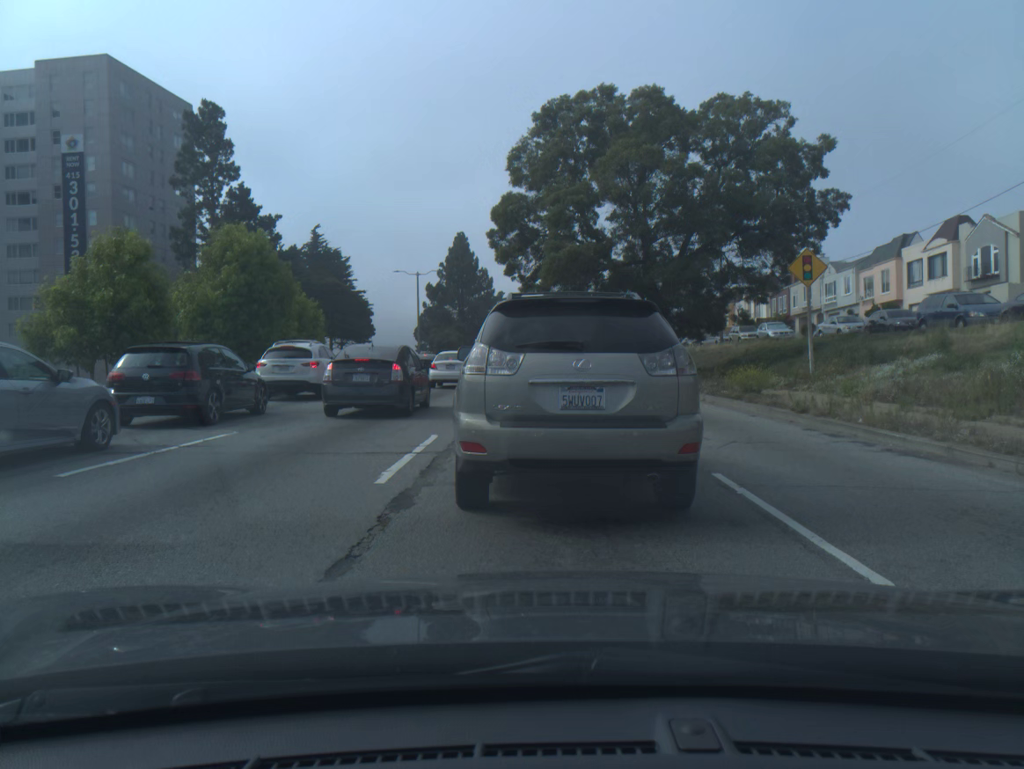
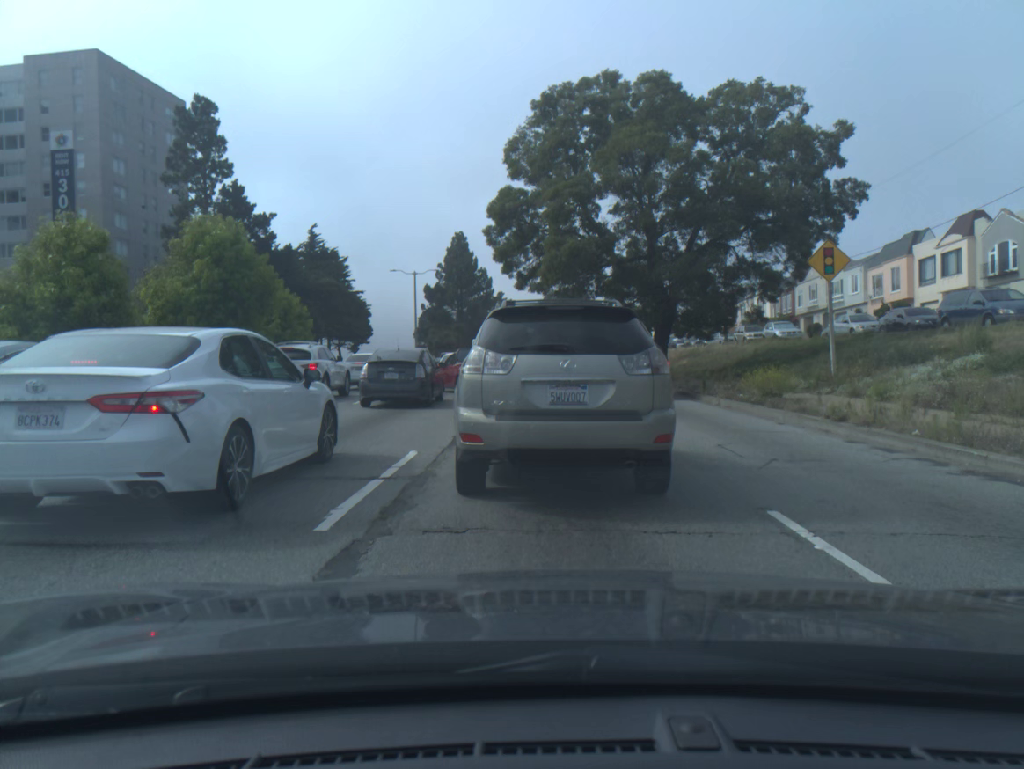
(0.0, +2.0) m; 0°
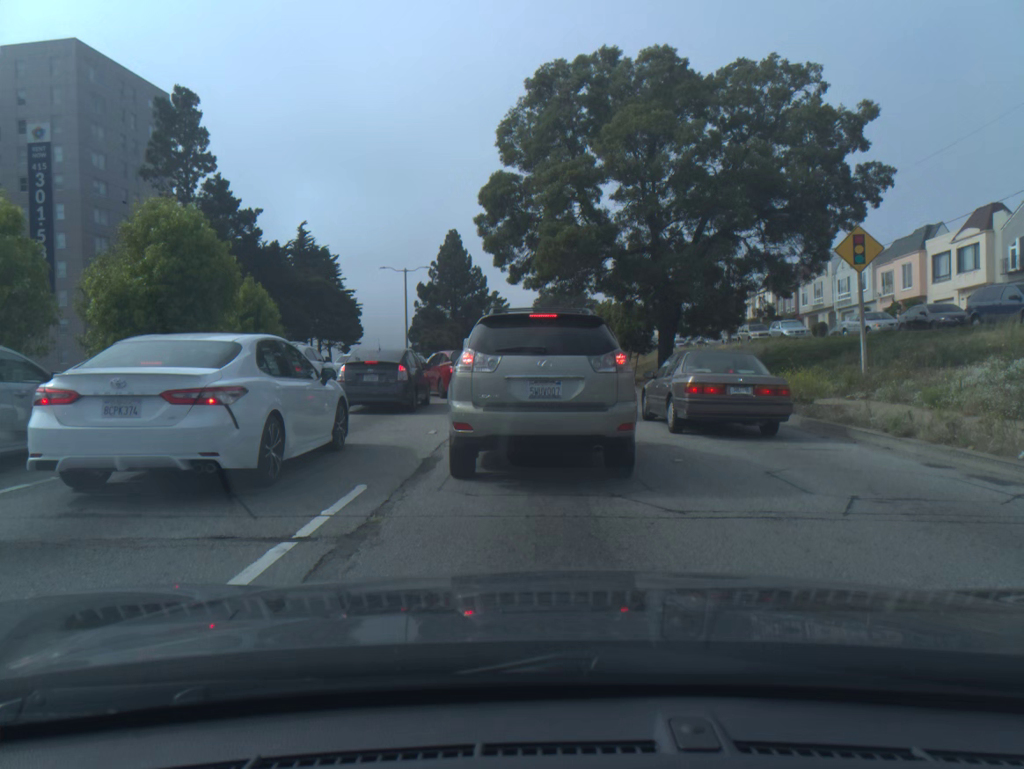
(0.0, +2.5) m; 0°
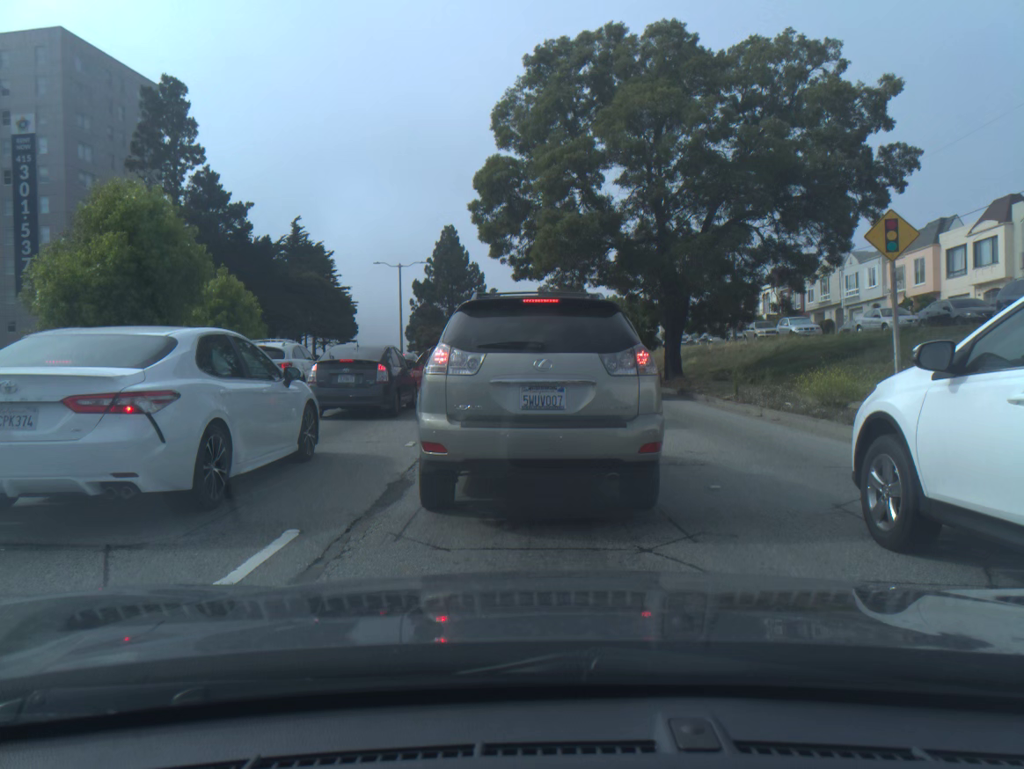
(0.0, +2.0) m; 0°
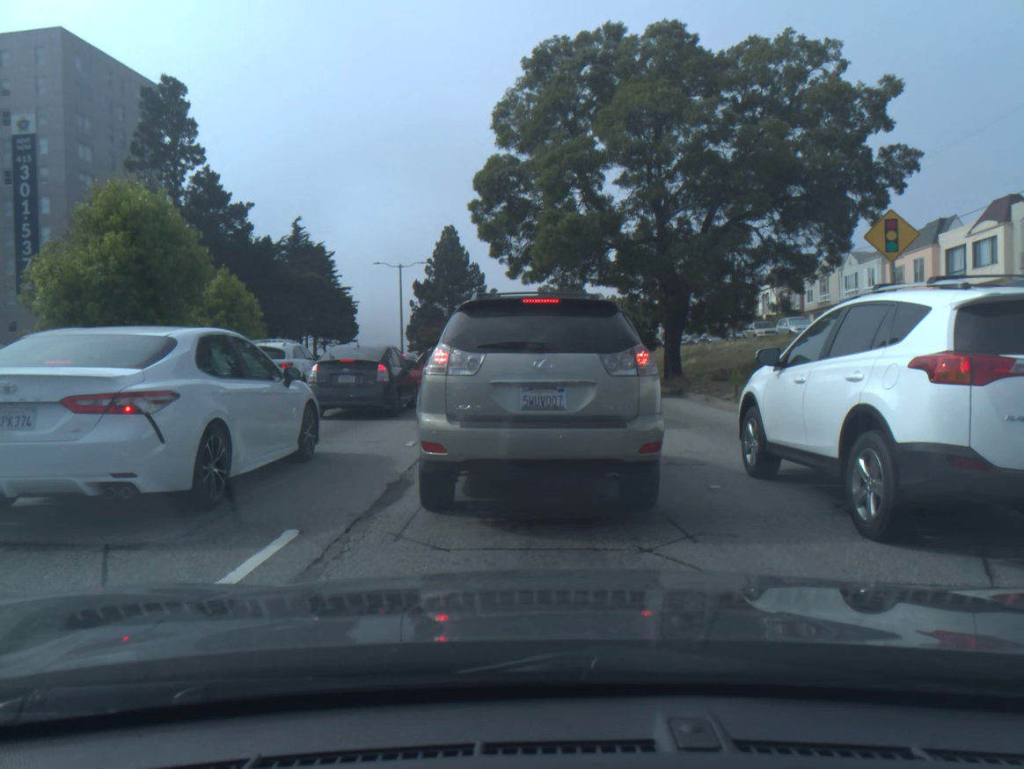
(0.0, 0.0) m; 0°
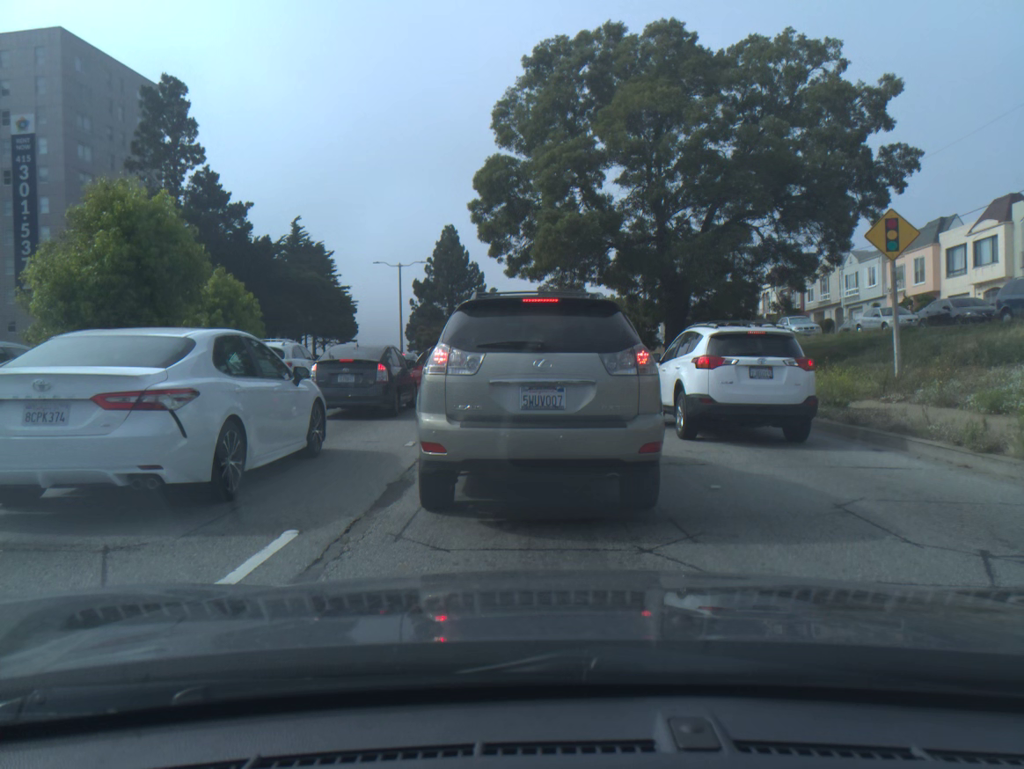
(0.0, 0.0) m; 0°
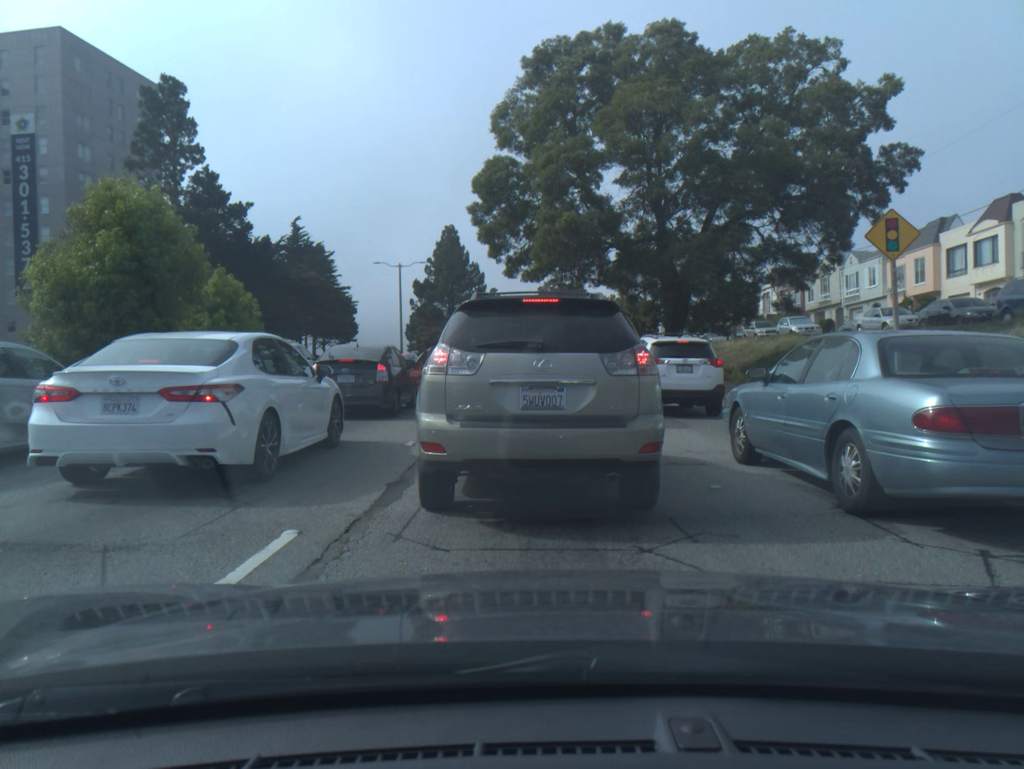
(0.0, 0.0) m; 0°
